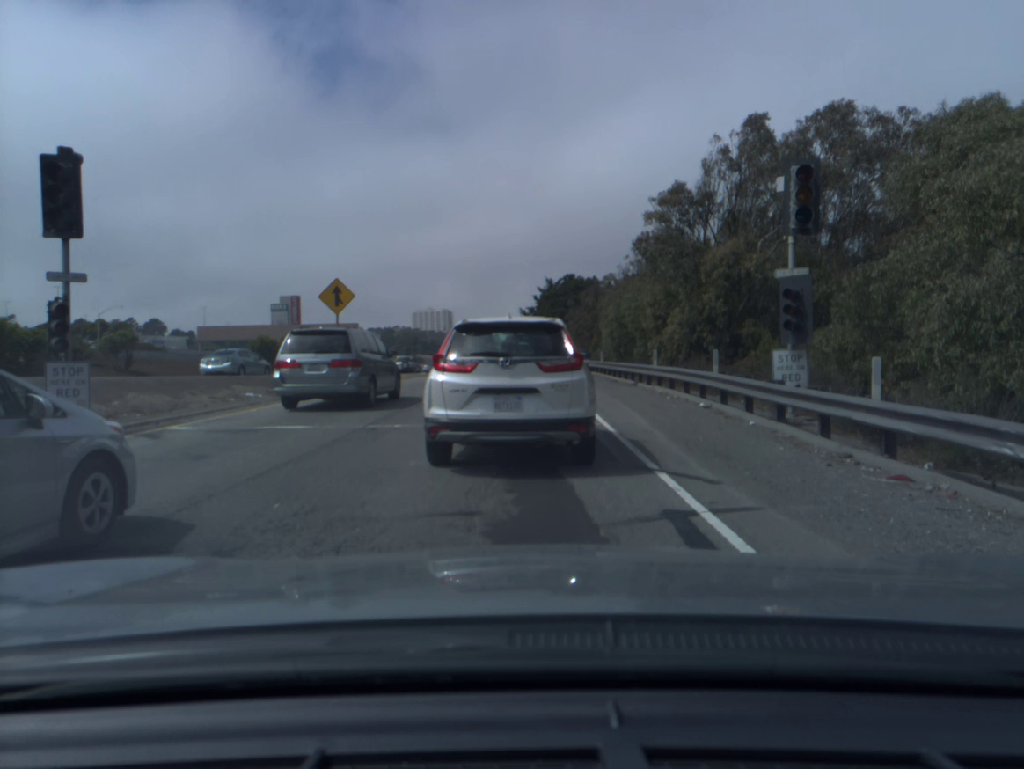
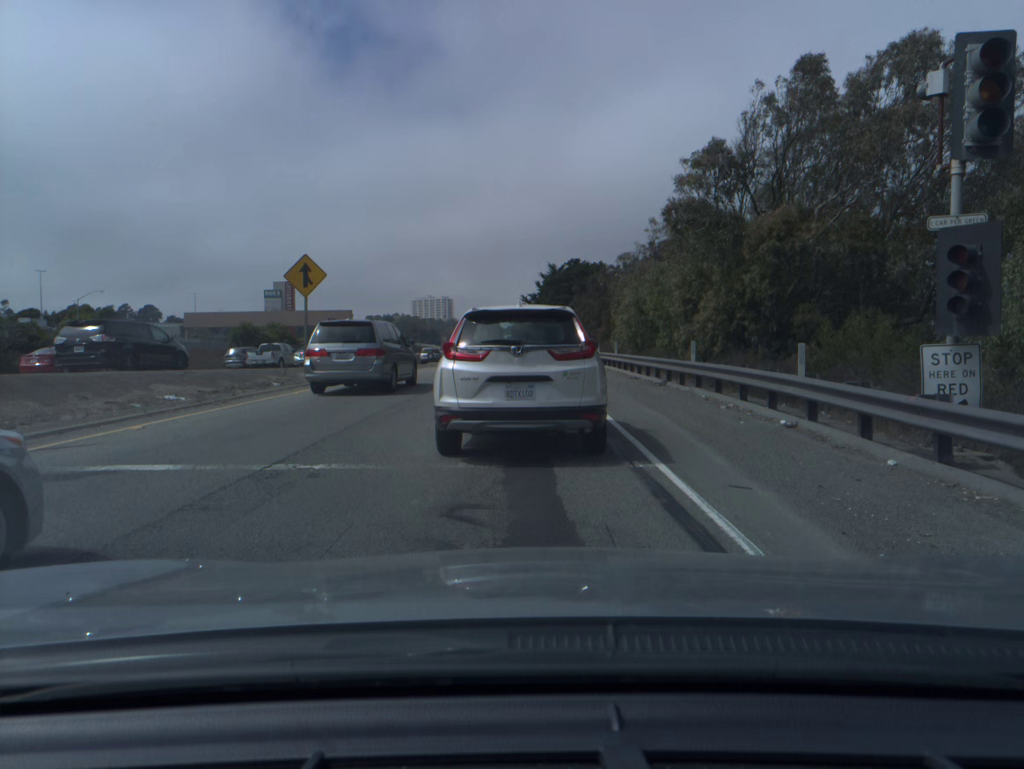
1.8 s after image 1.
(0.0, +5.0) m; 0°
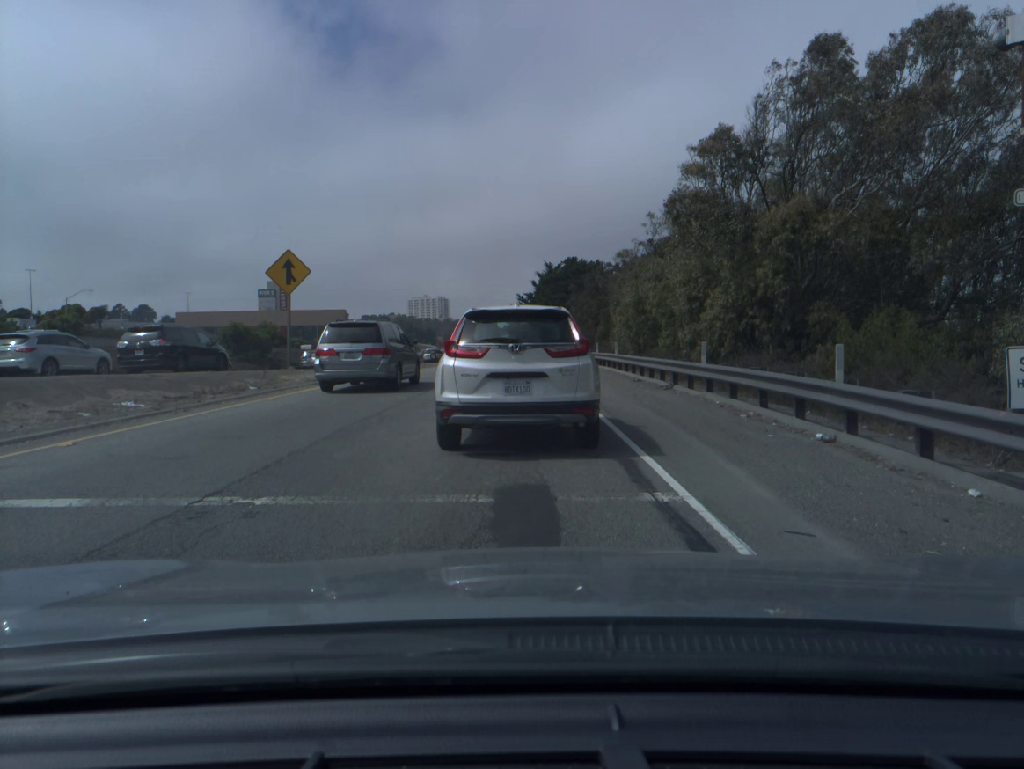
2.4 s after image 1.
(0.0, +1.7) m; +1°
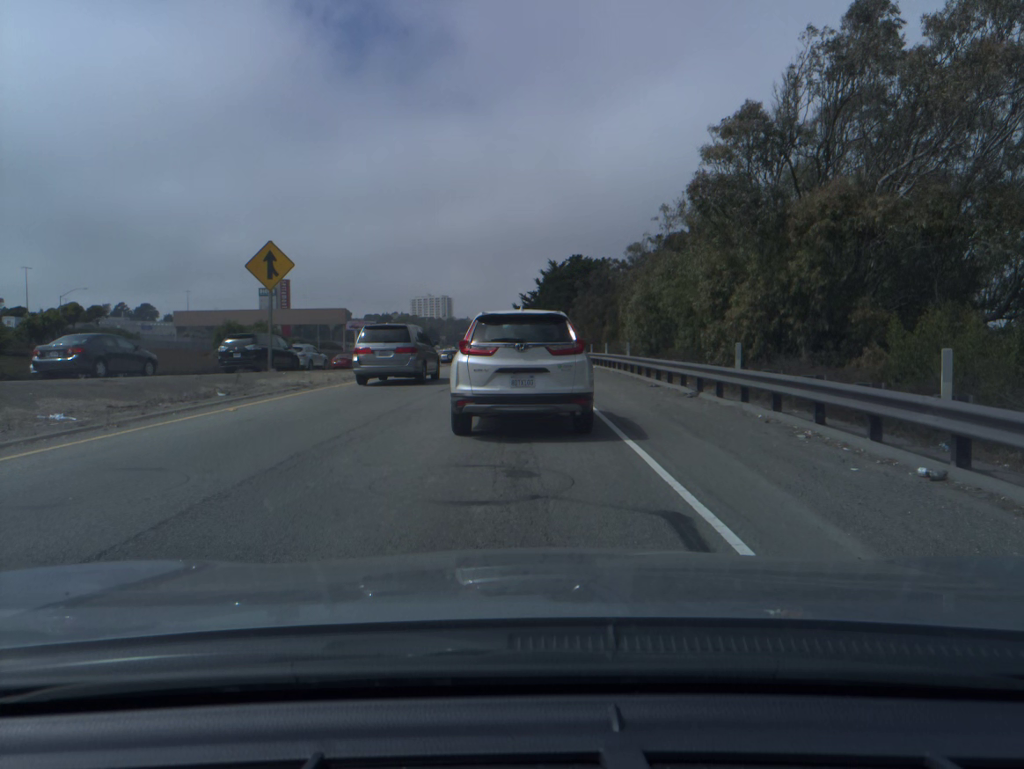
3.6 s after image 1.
(0.0, +2.6) m; 0°
